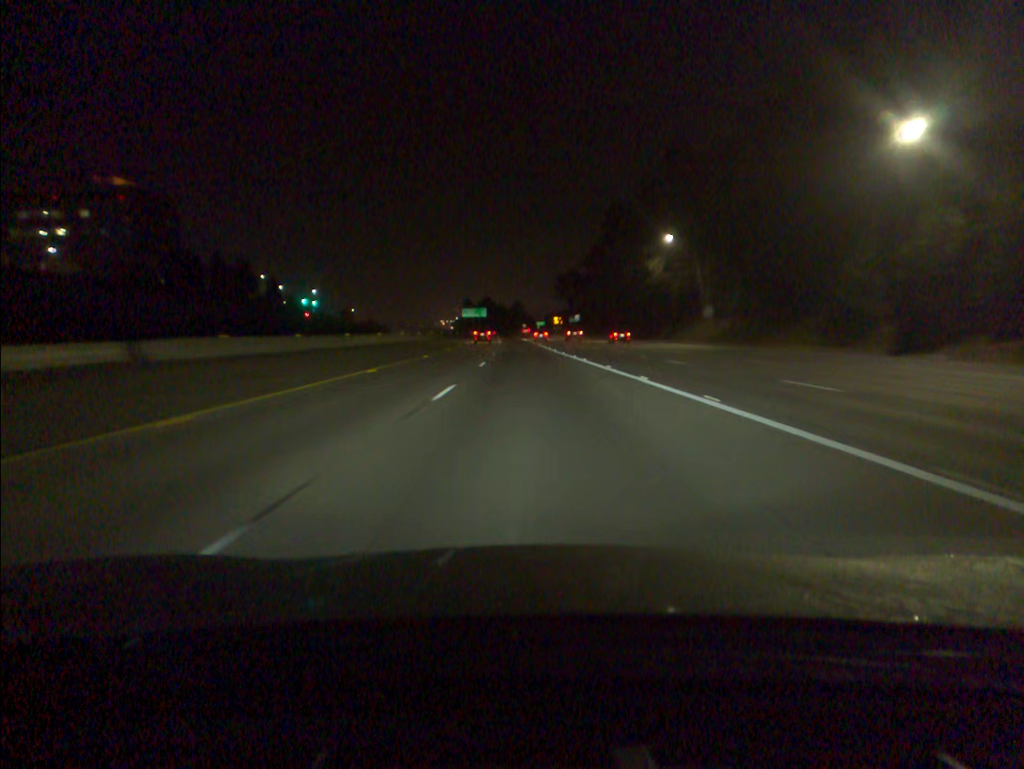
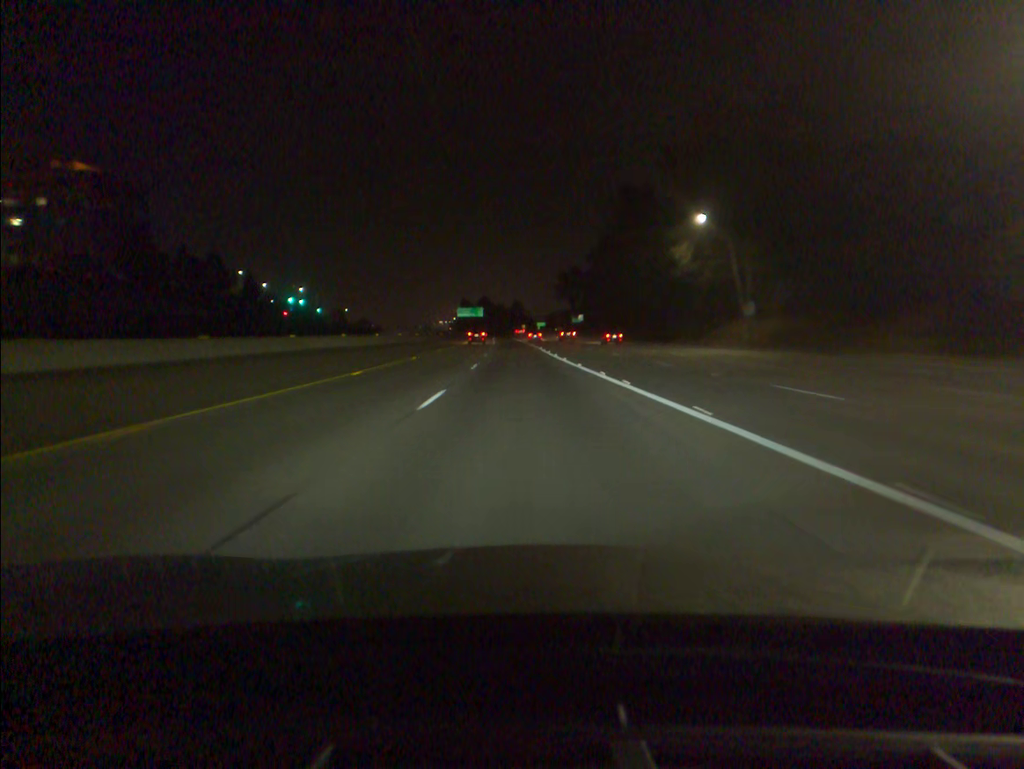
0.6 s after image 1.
(0.0, +16.1) m; 0°
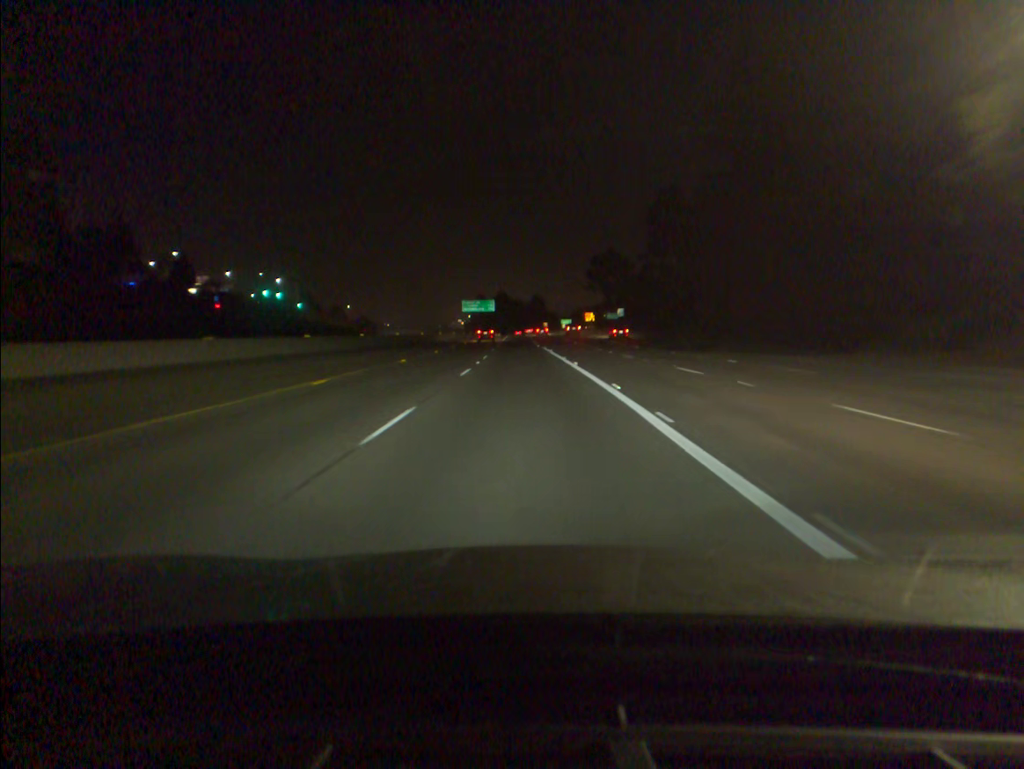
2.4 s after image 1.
(-0.7, +48.1) m; -2°
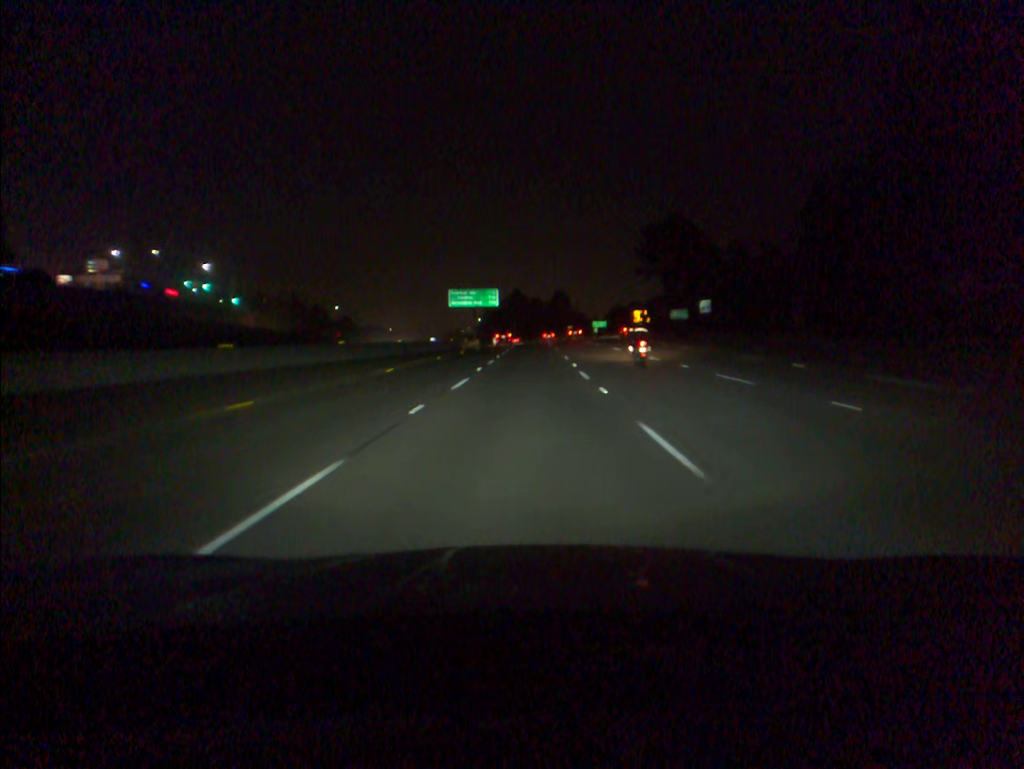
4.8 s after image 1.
(-0.8, +64.3) m; -1°
